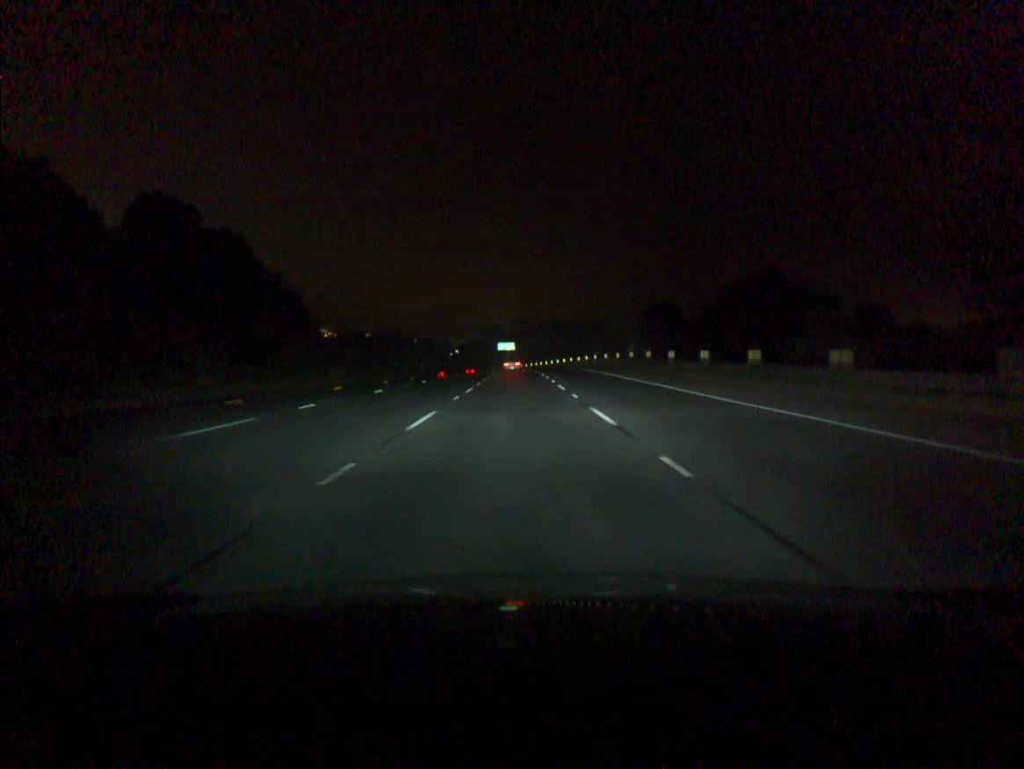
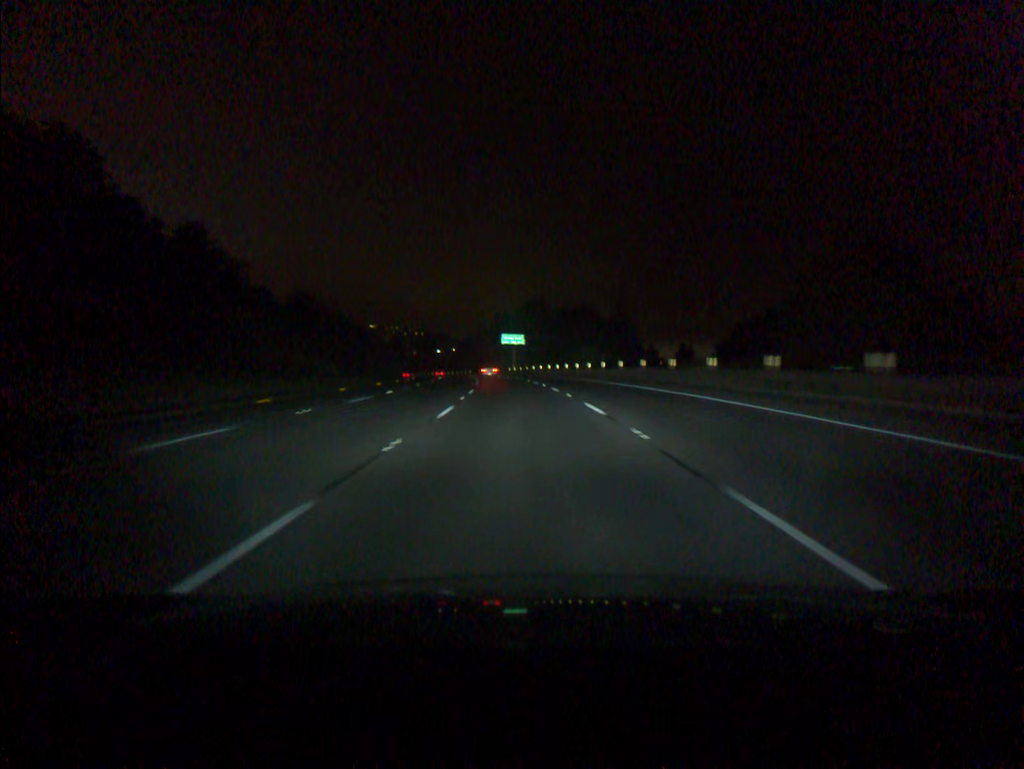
(-0.3, +55.3) m; -1°
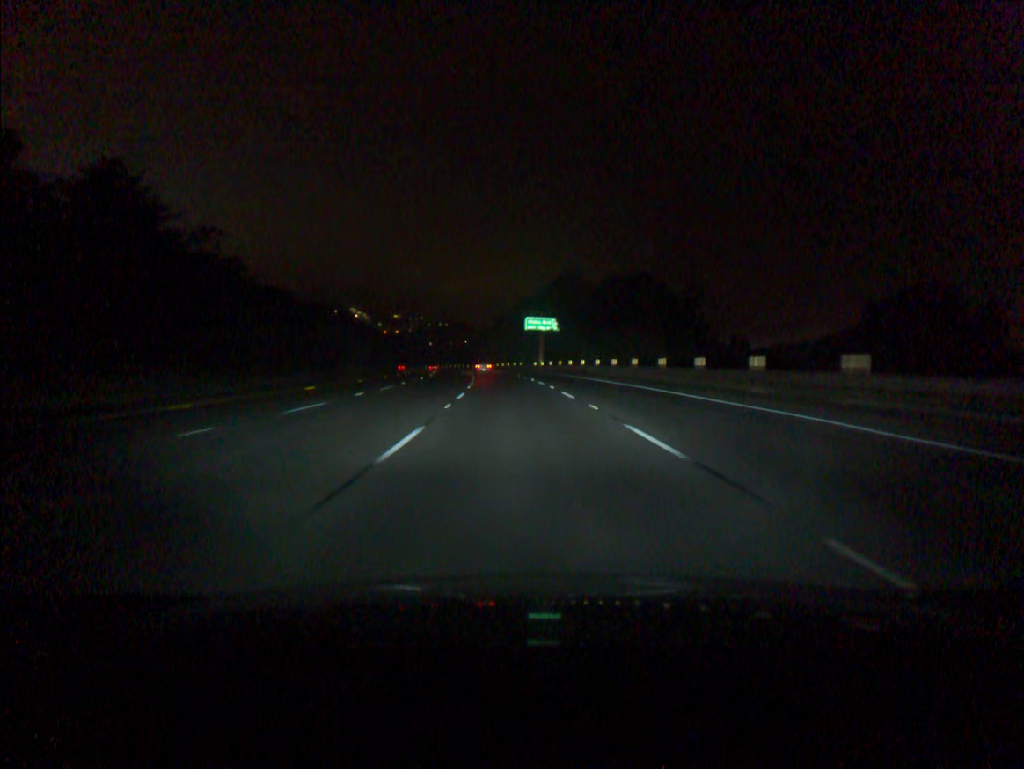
(-0.5, +36.8) m; -2°
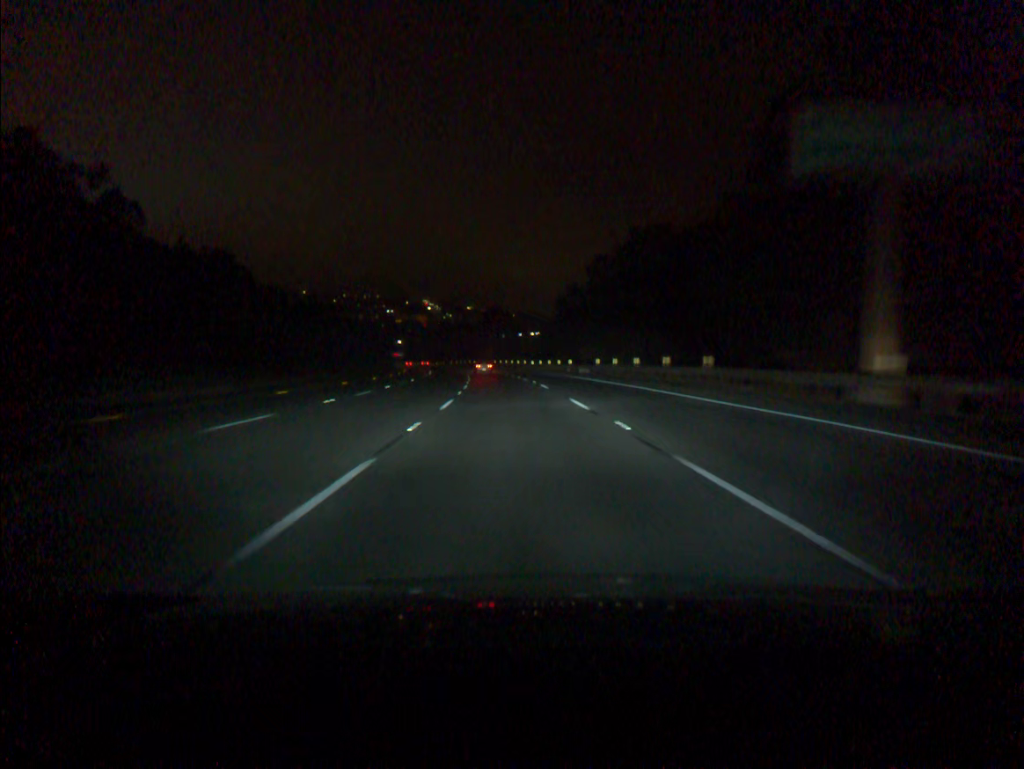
(-4.4, +92.3) m; -5°
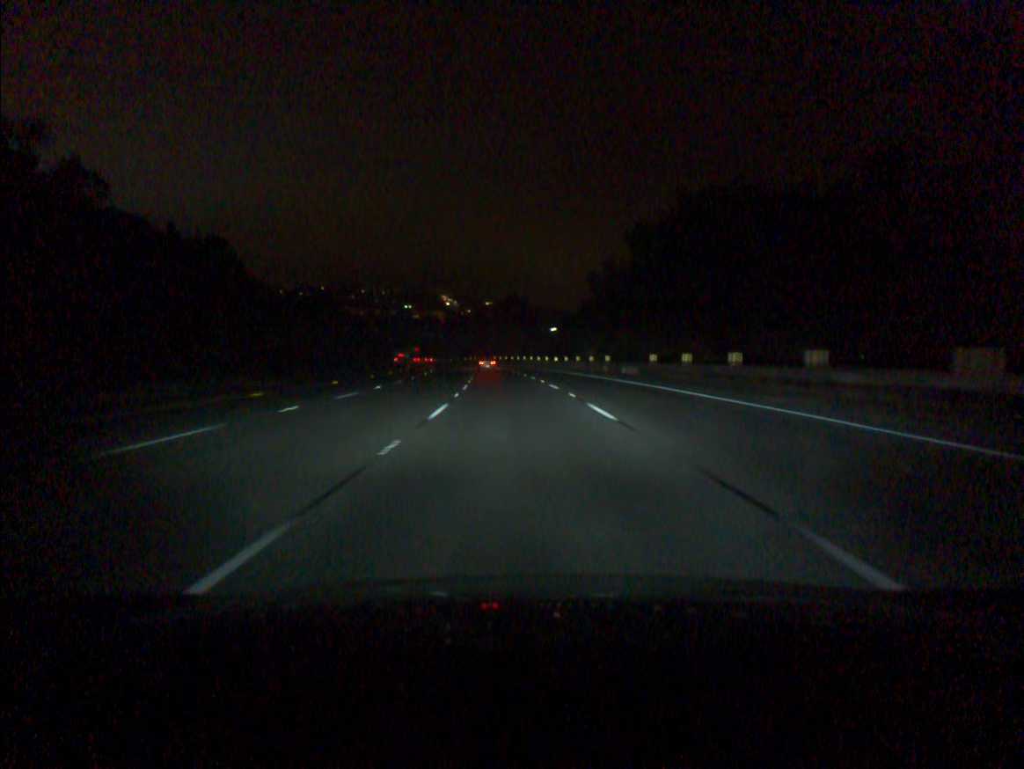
(-0.2, +18.5) m; -1°
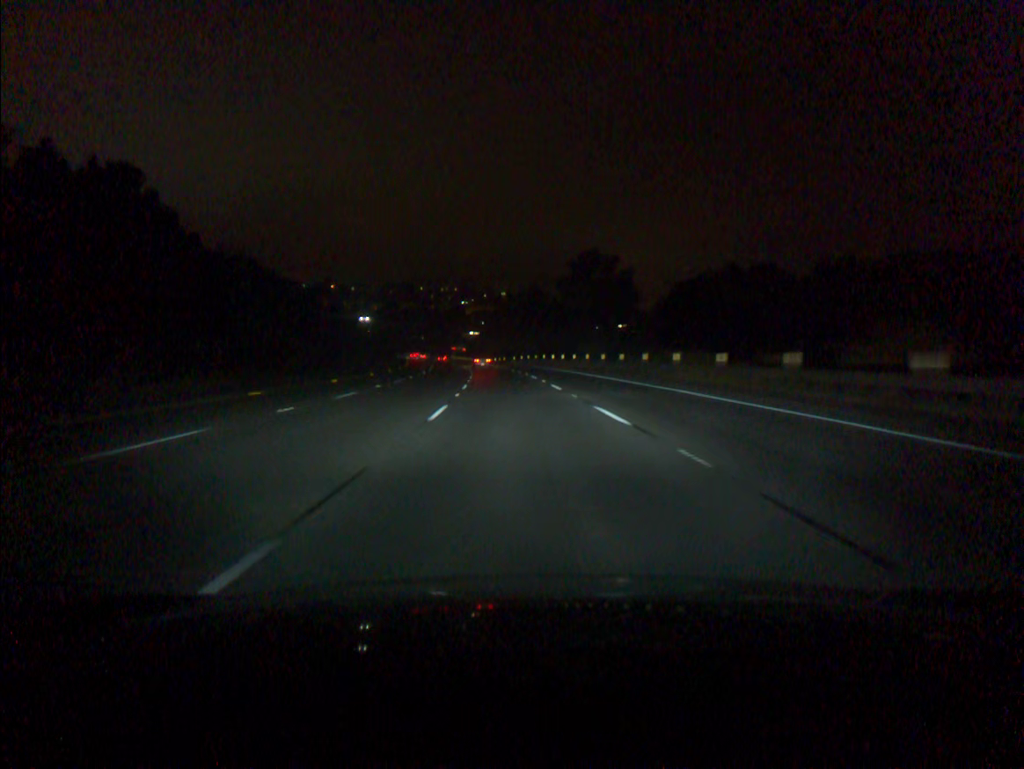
(-3.0, +73.7) m; -4°
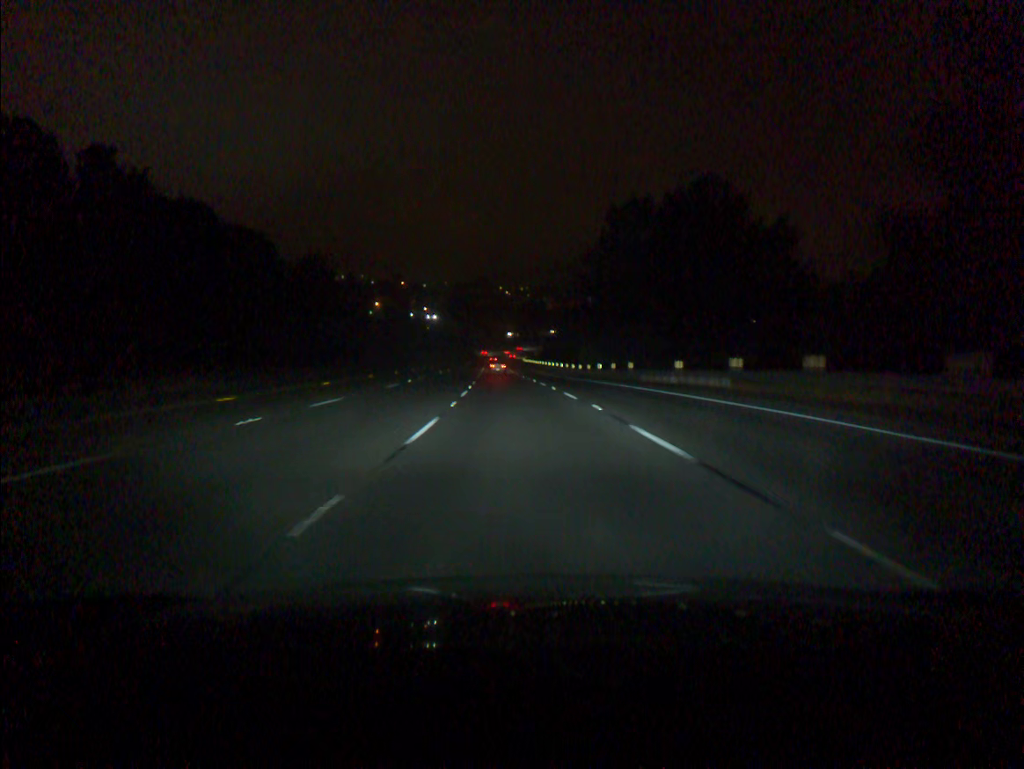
(-4.7, +91.6) m; -6°
